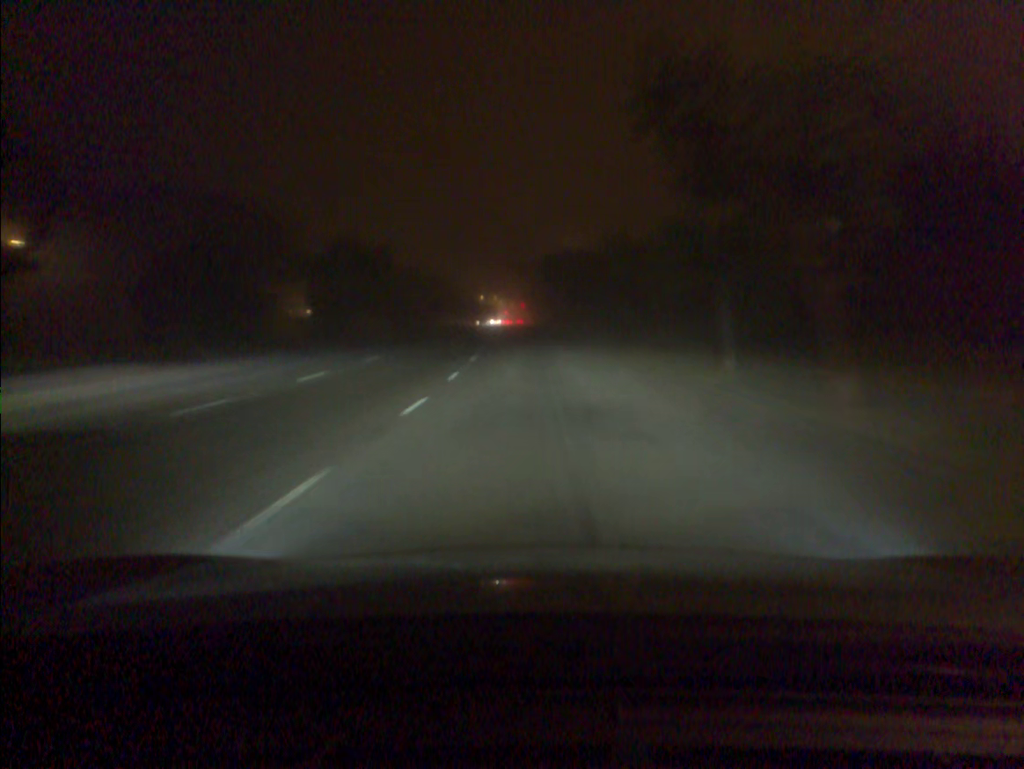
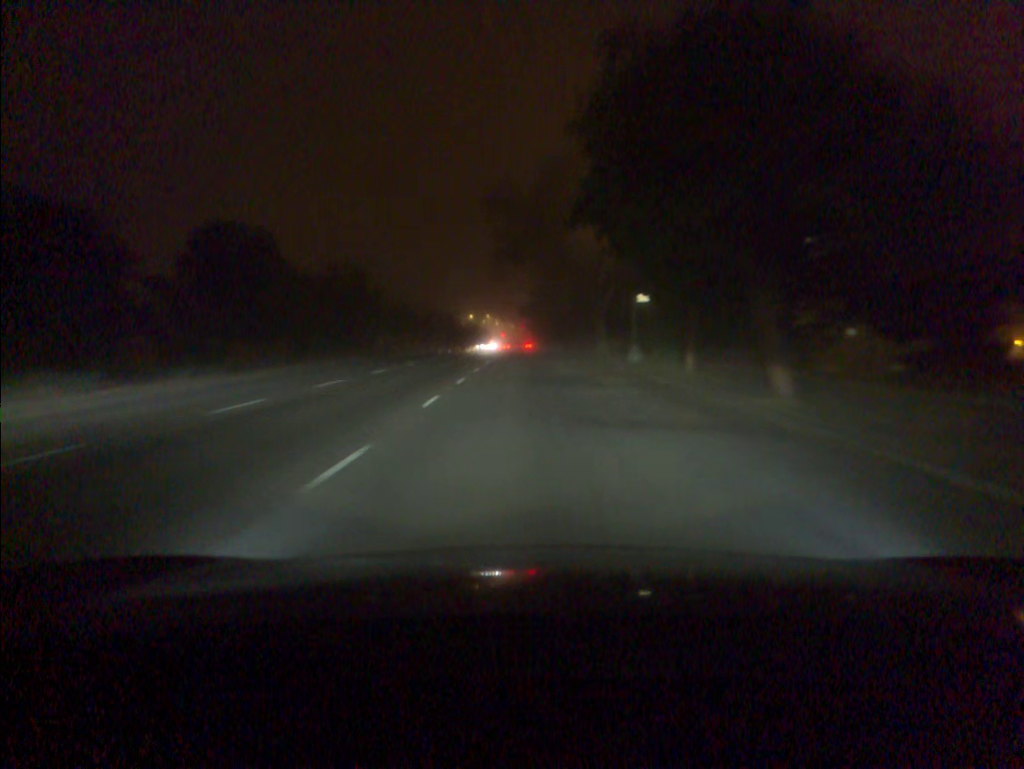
(0.0, +48.3) m; 0°
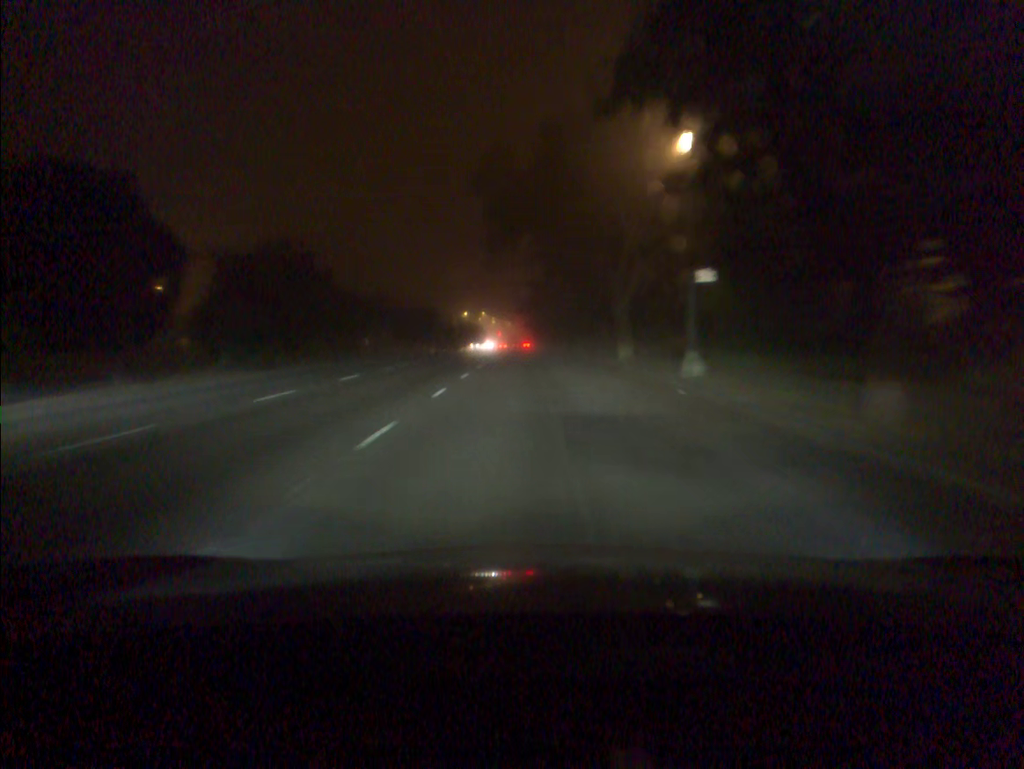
(0.0, +11.9) m; 0°
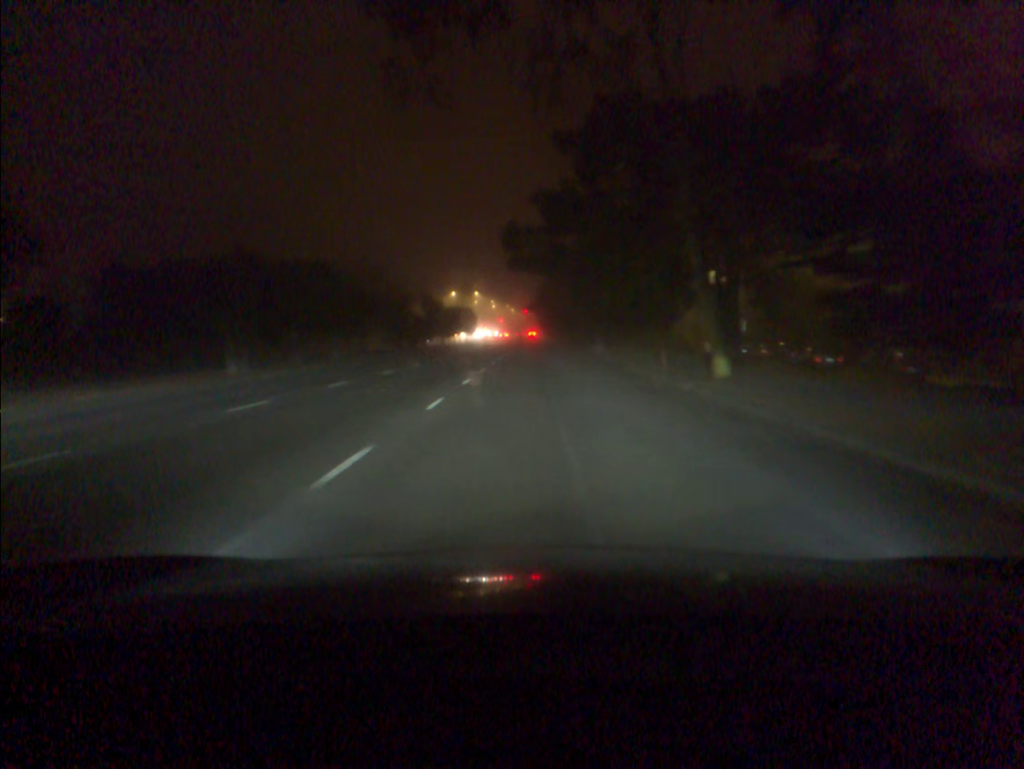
(-0.2, +45.3) m; -1°
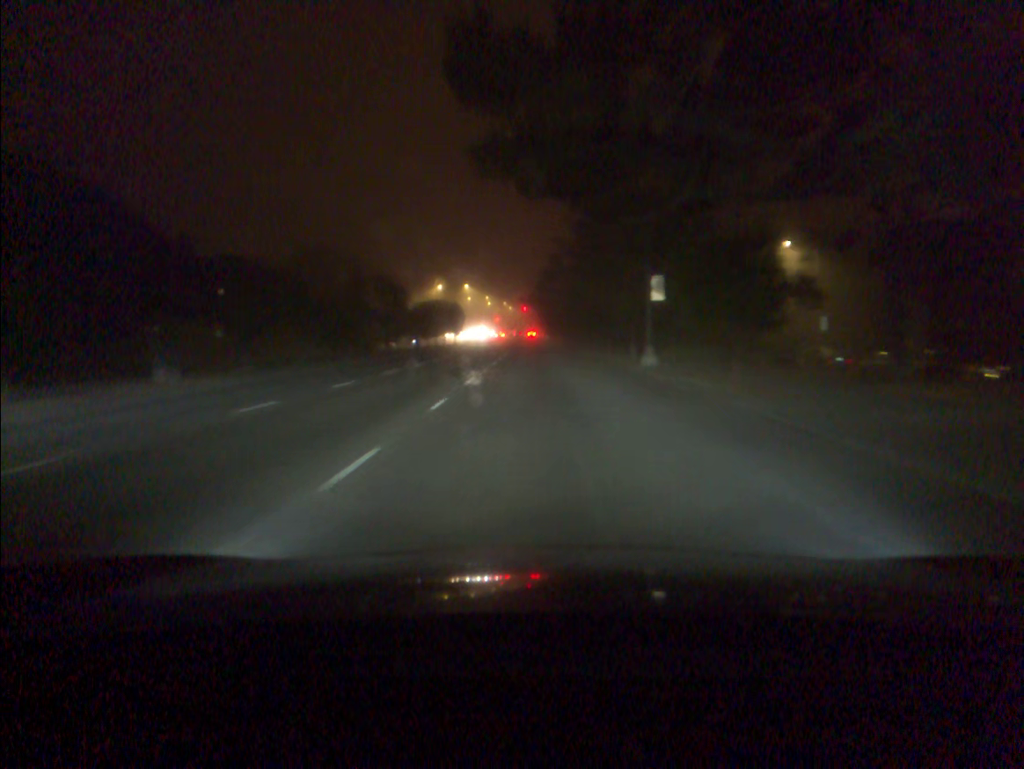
(0.0, +21.6) m; 0°
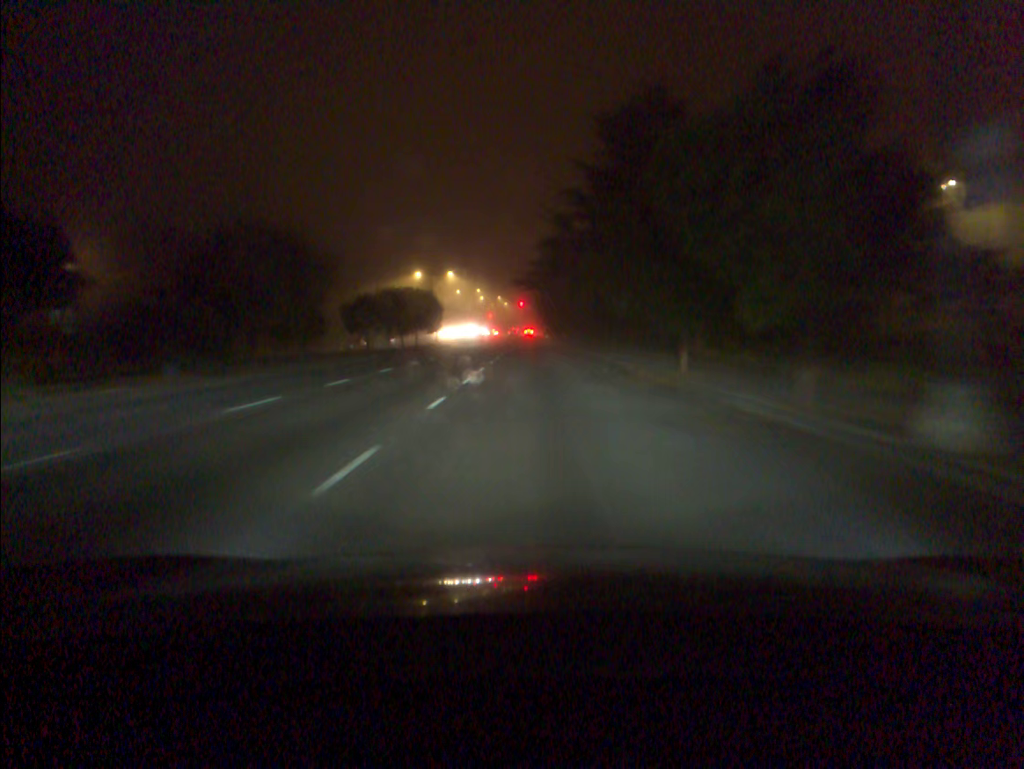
(0.0, +22.1) m; 0°
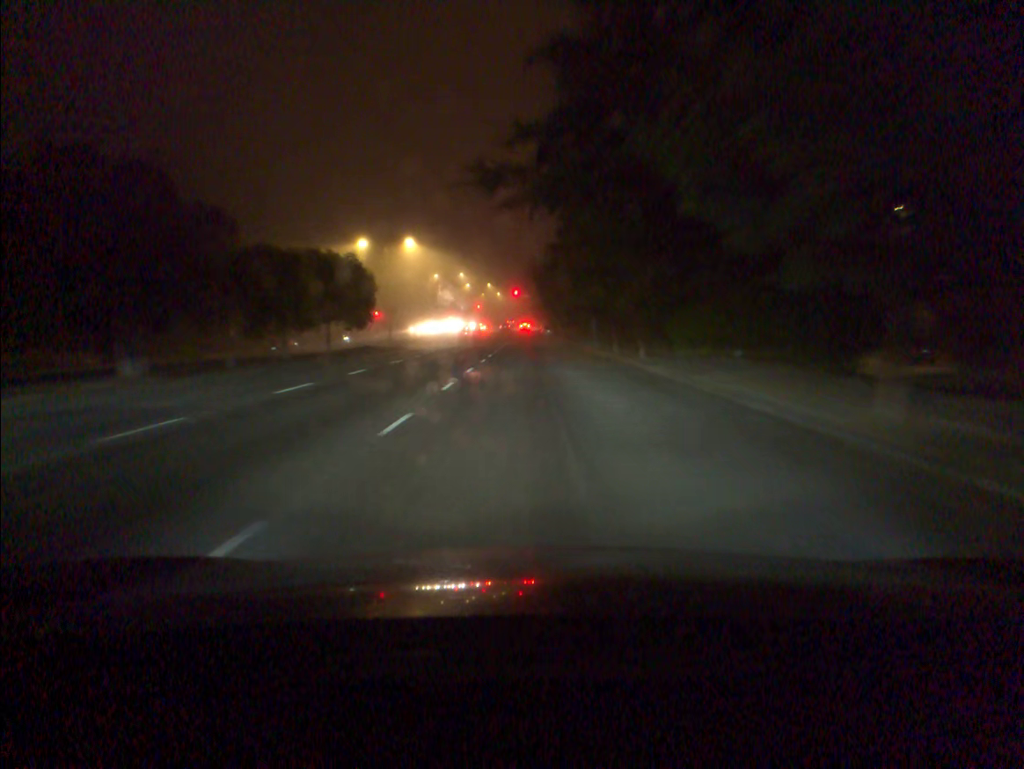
(0.0, +32.8) m; 0°
